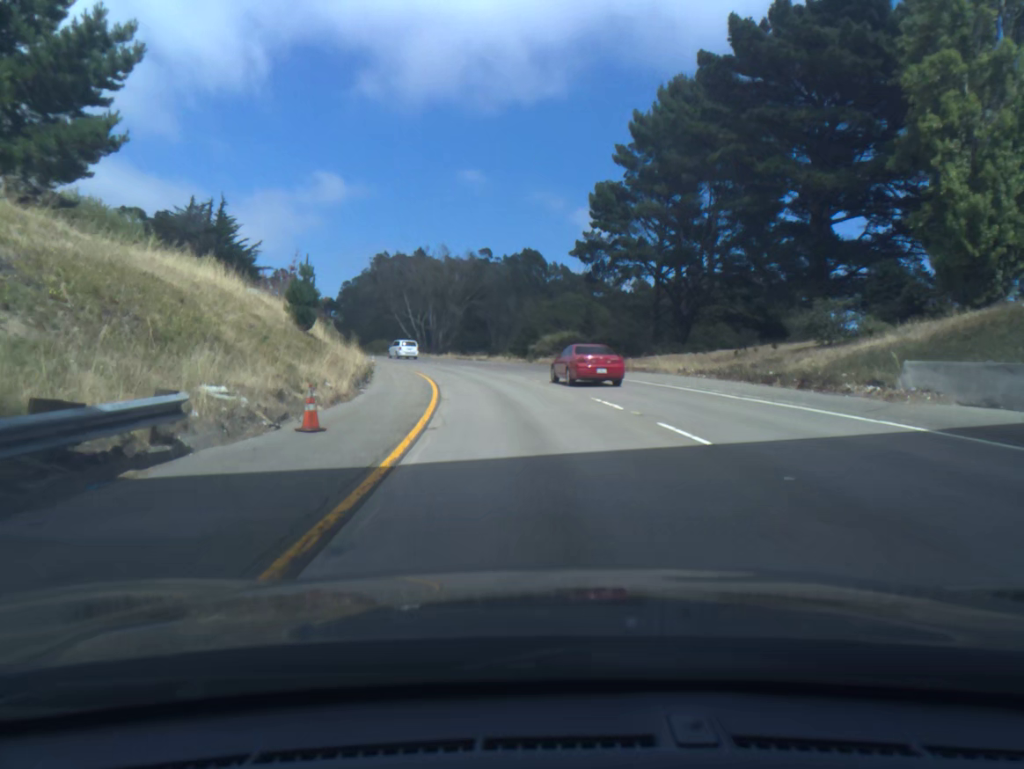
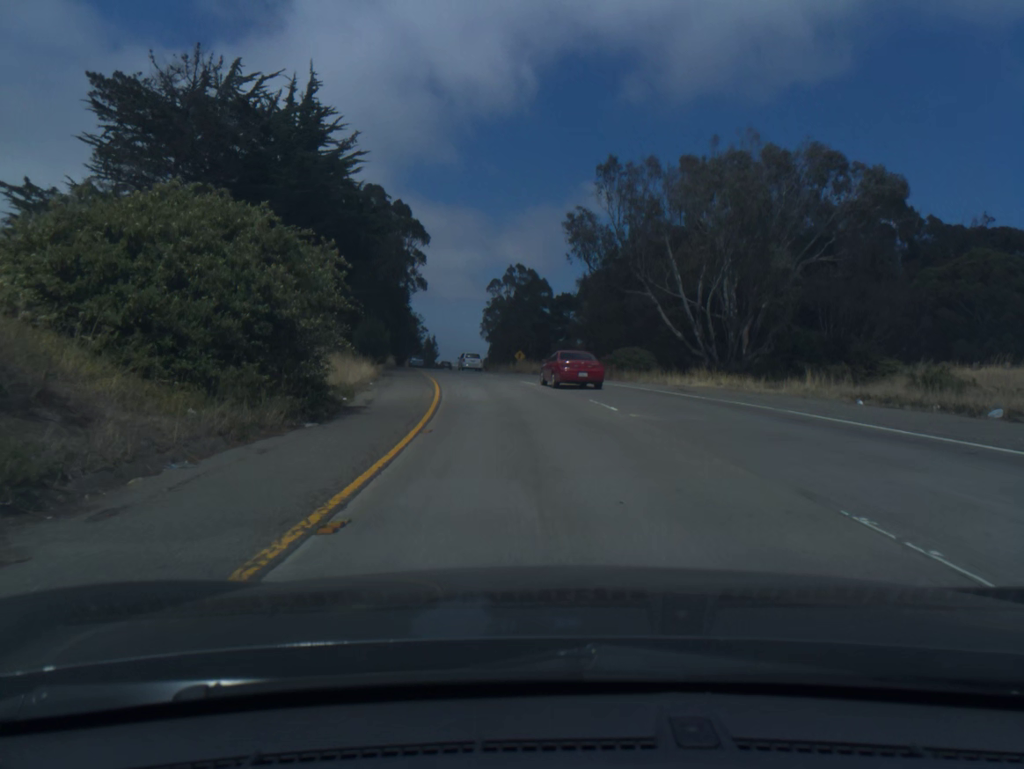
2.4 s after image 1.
(-9.3, +57.4) m; -19°
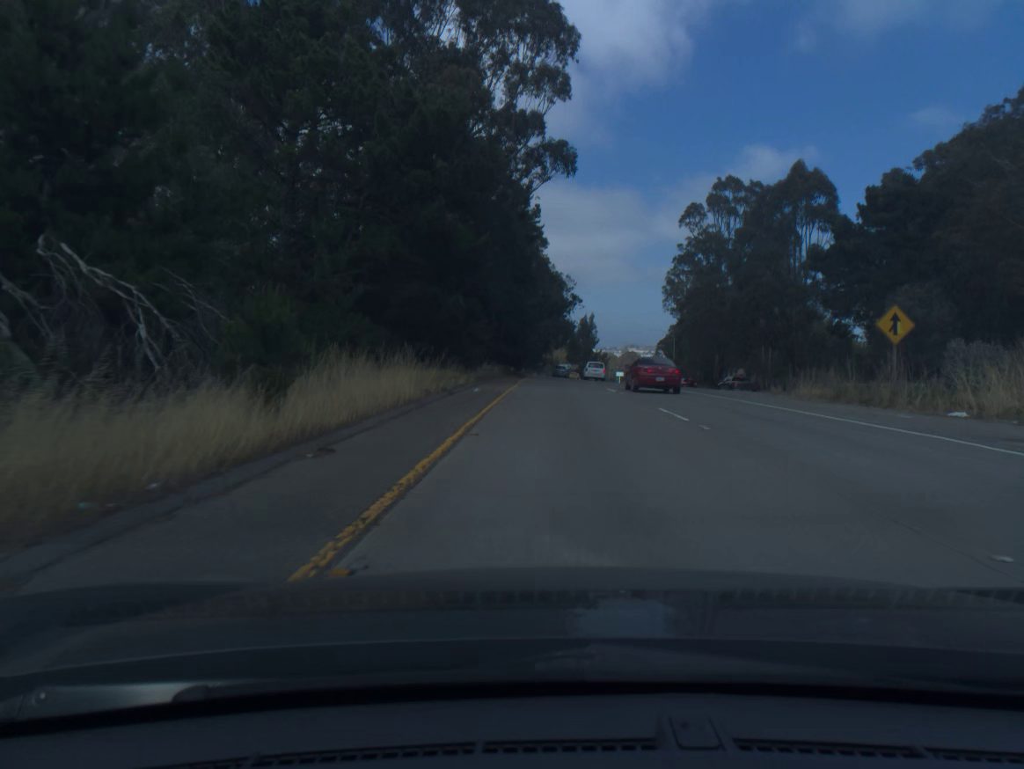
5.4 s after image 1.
(-11.1, +74.5) m; -11°
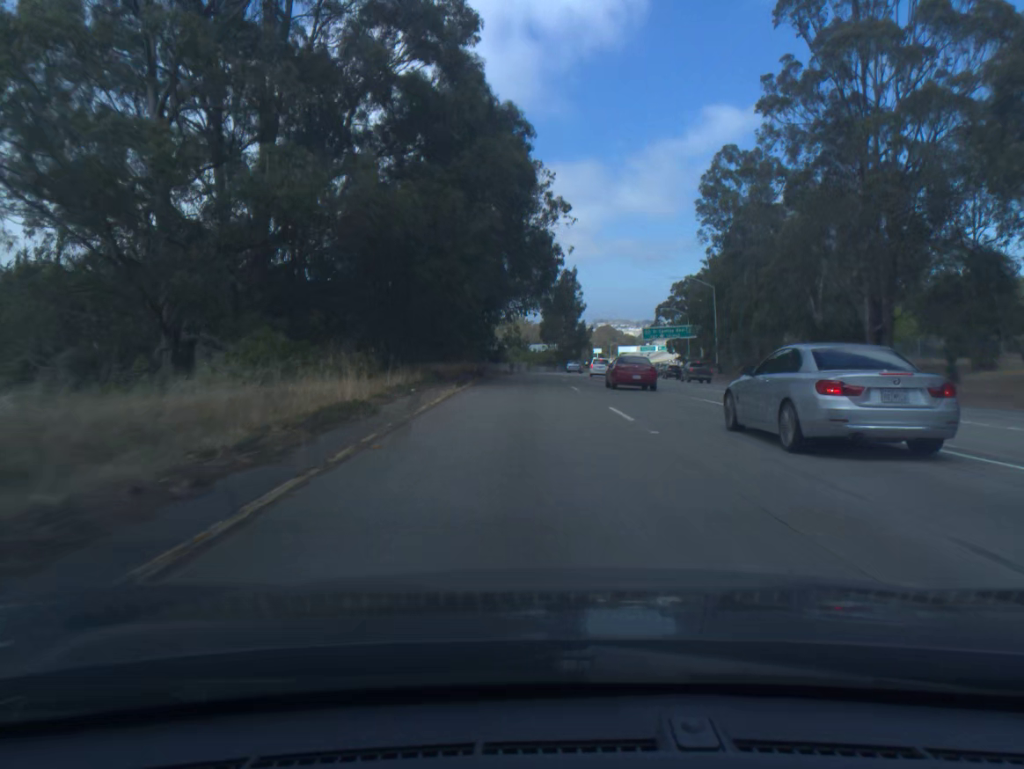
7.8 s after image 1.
(+1.1, +60.7) m; +2°
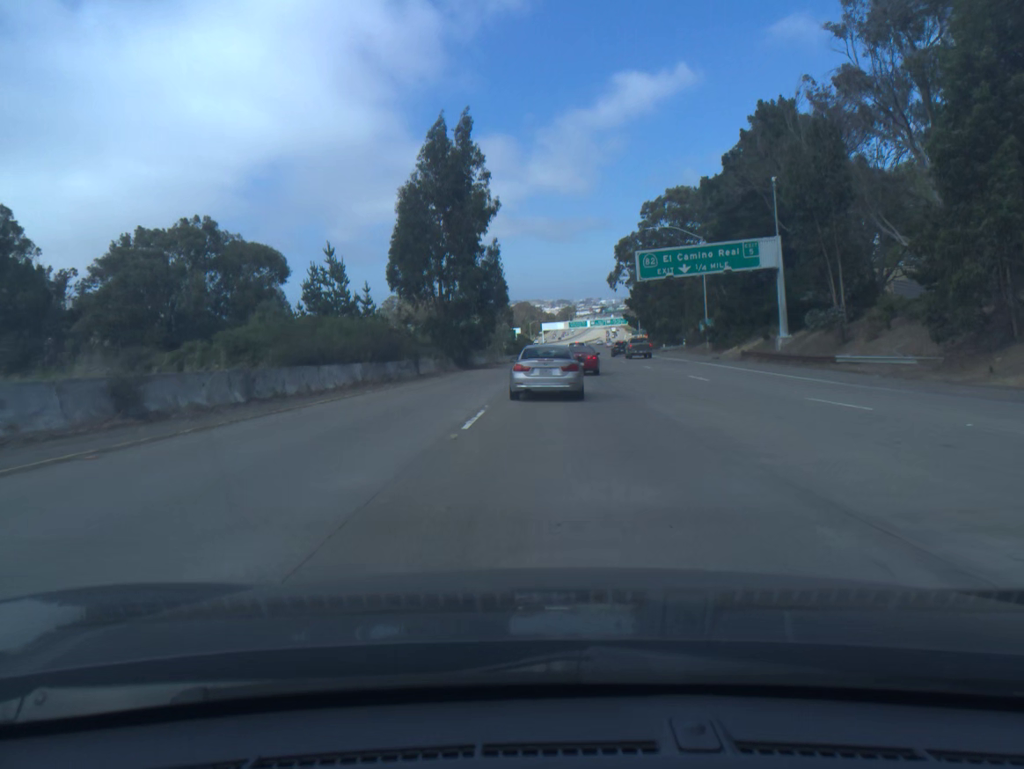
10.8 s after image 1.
(+3.7, +75.9) m; +6°
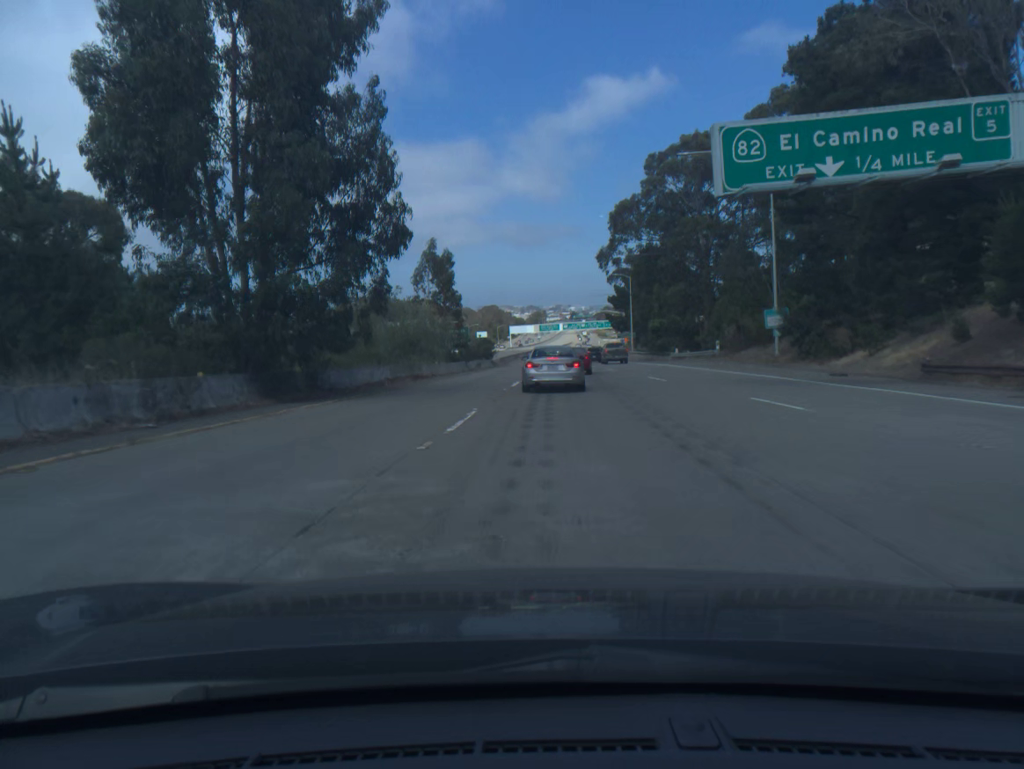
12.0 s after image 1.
(+0.7, +31.0) m; +2°
